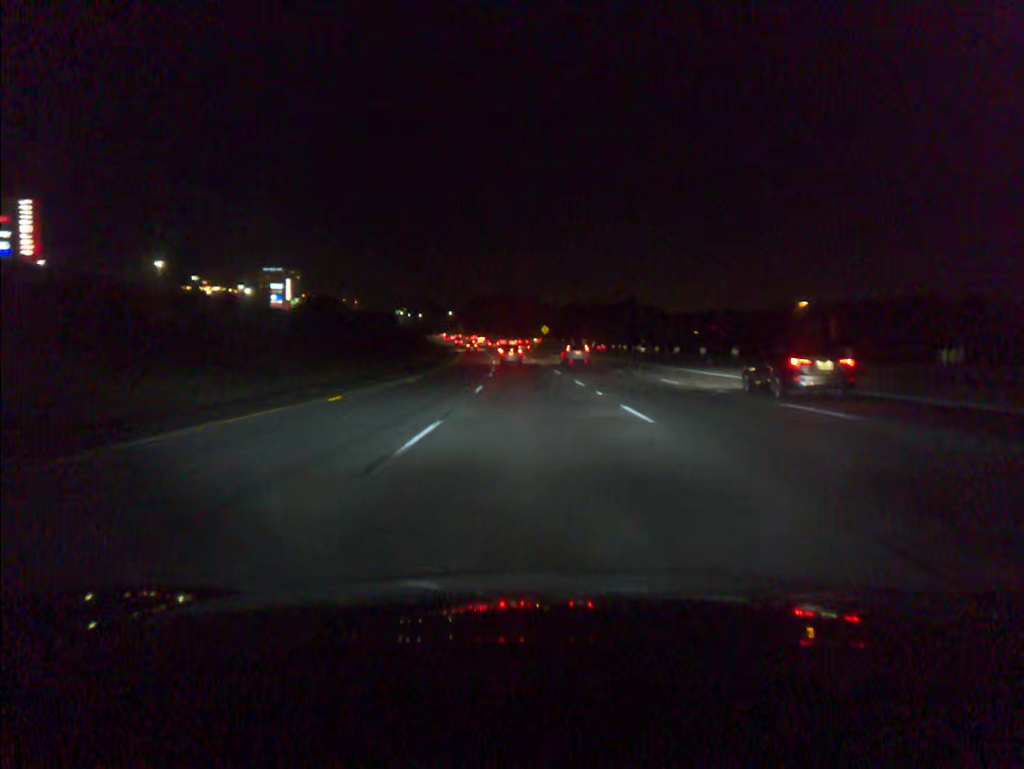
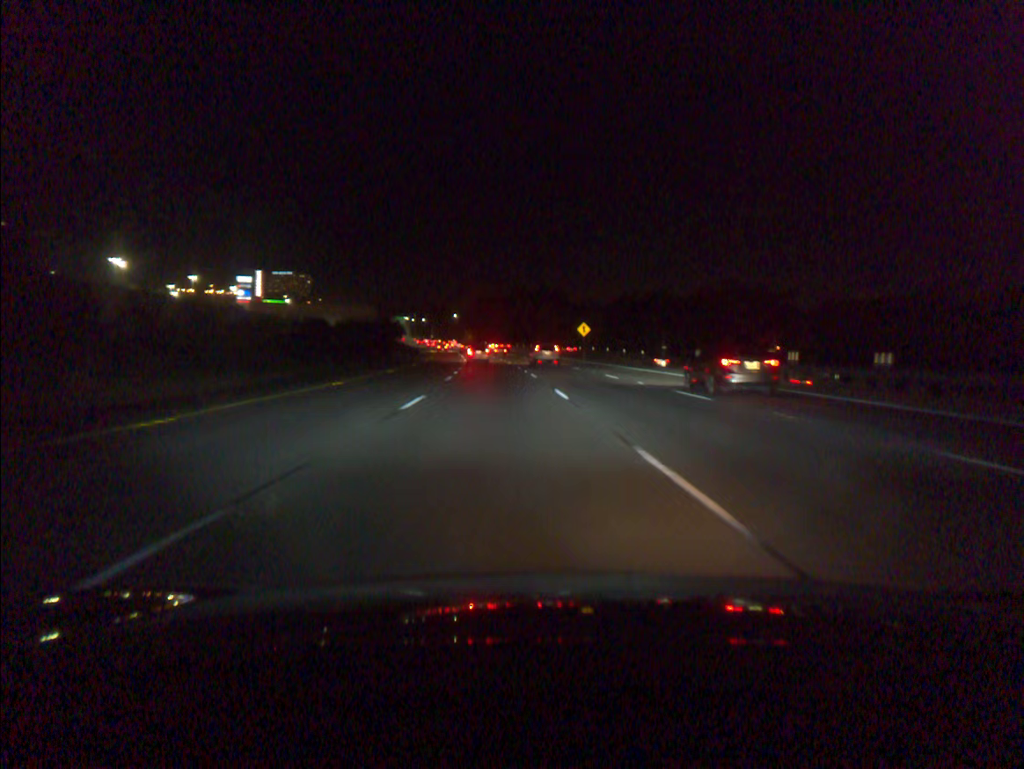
(-1.4, +66.6) m; -2°
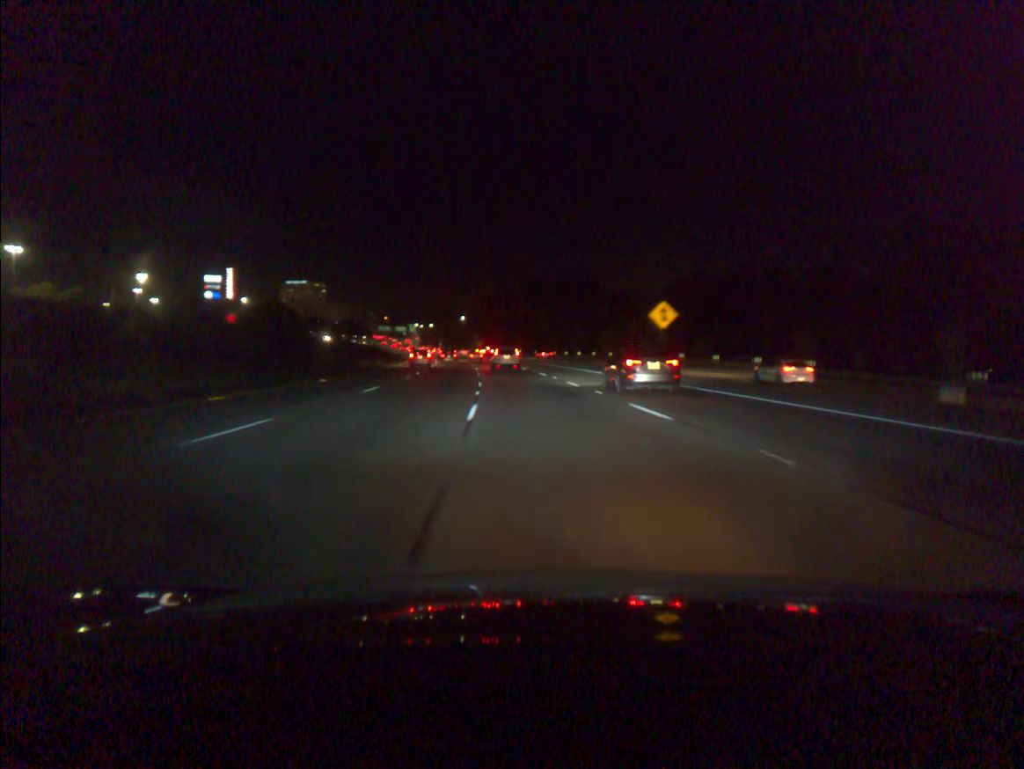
(-0.3, +49.3) m; -2°
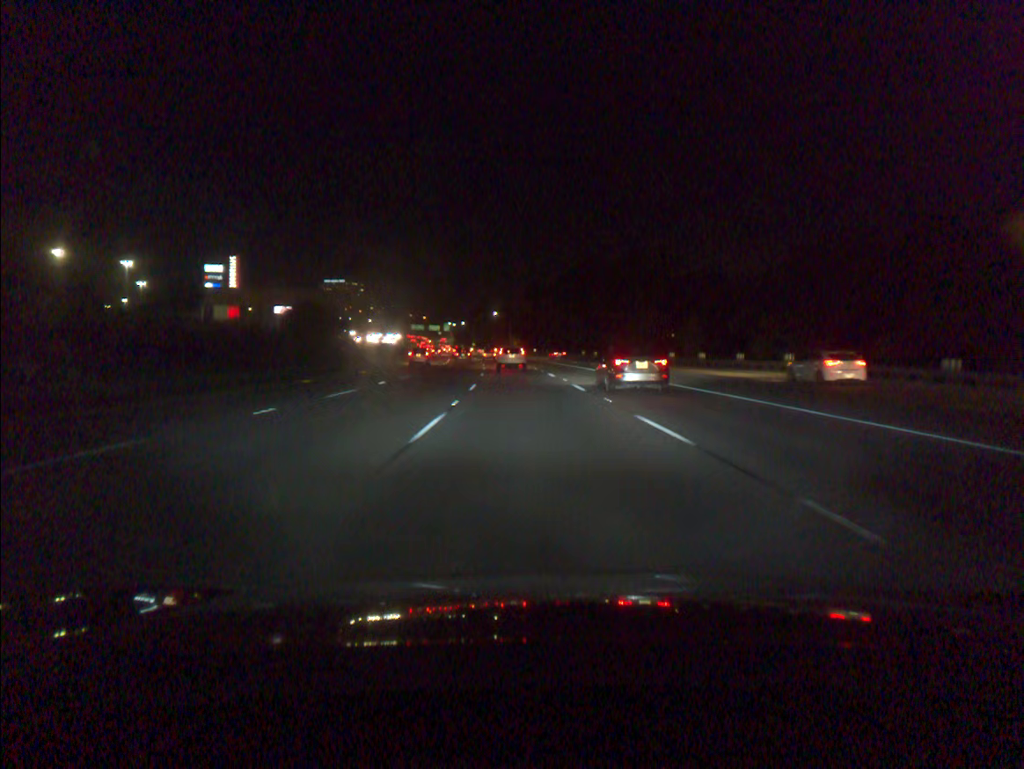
(-0.8, +32.8) m; -3°
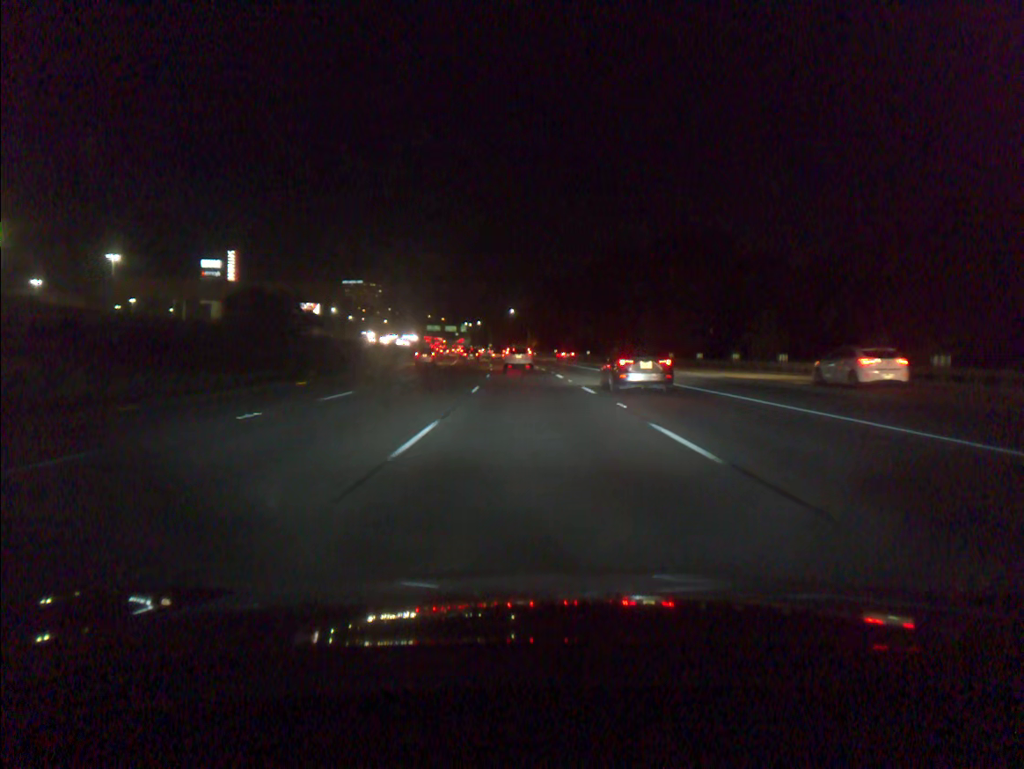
(-0.2, +16.3) m; -1°
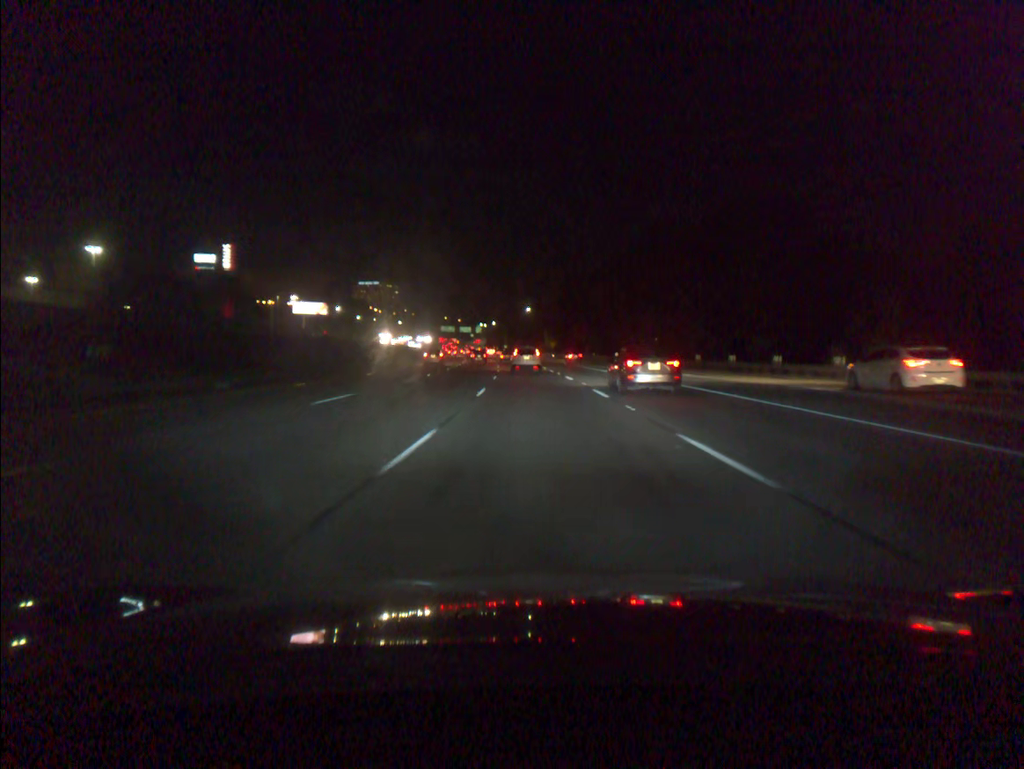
(-0.2, +16.1) m; -1°
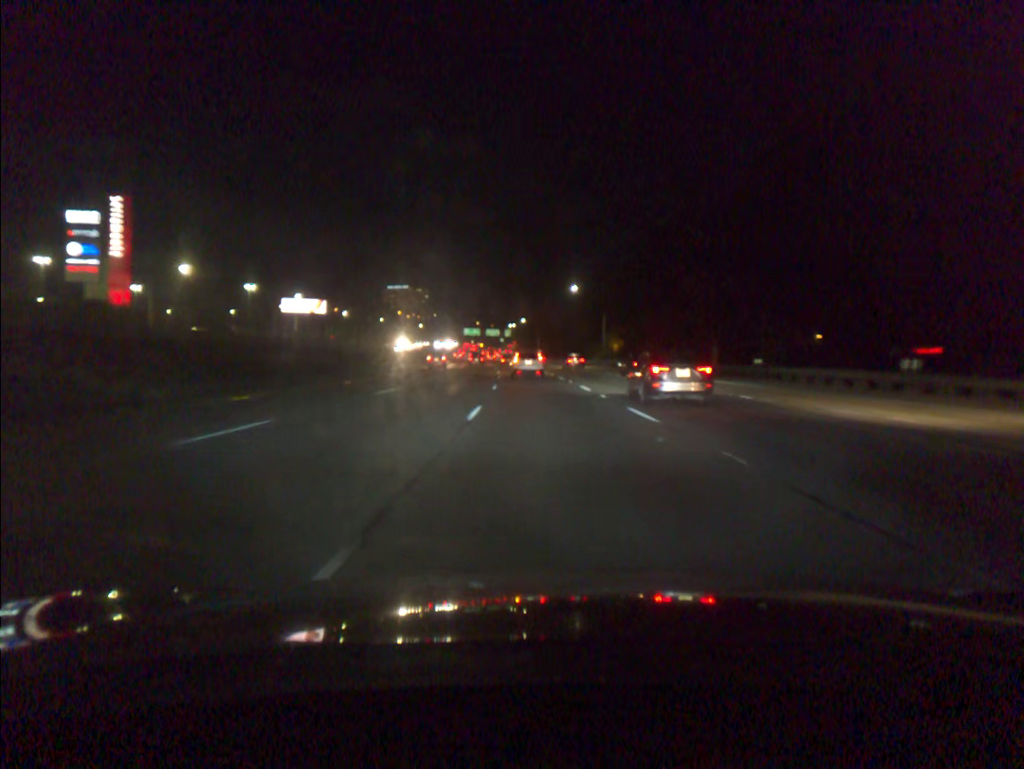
(-1.8, +65.7) m; -3°
